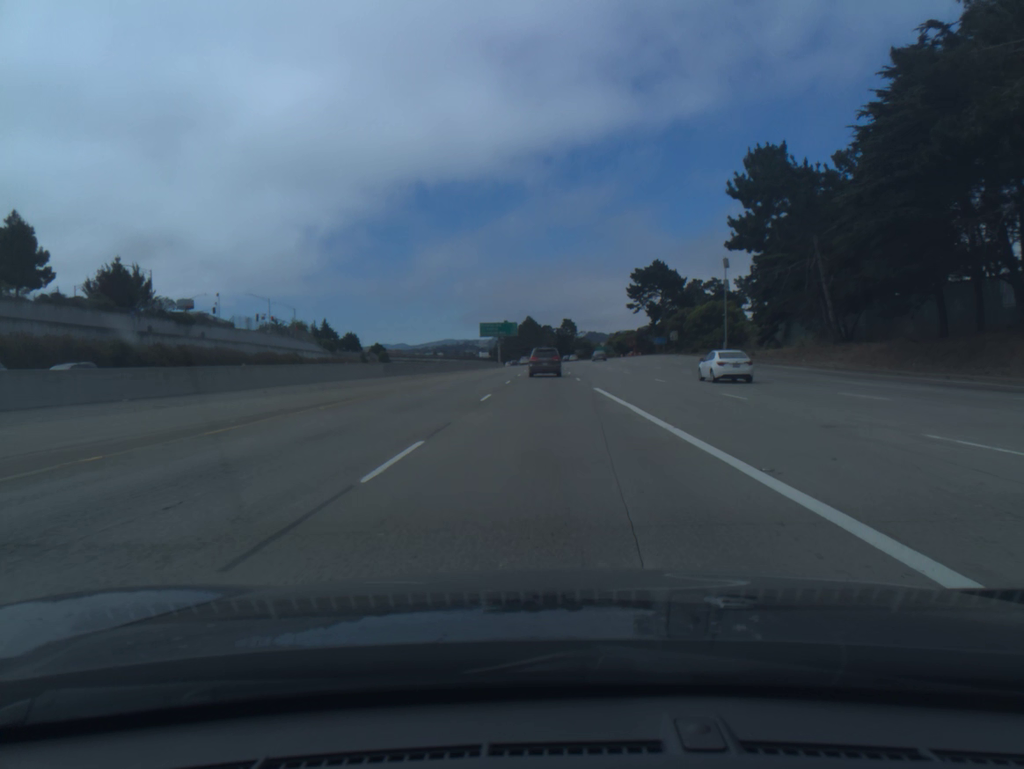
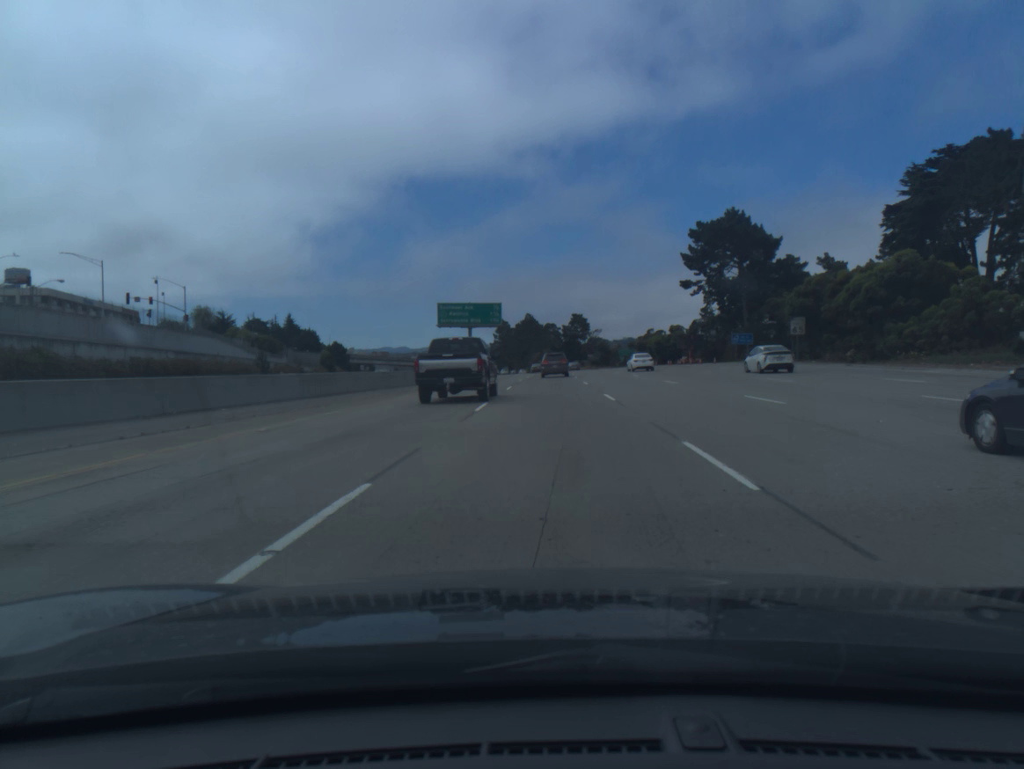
(0.0, +62.6) m; 0°
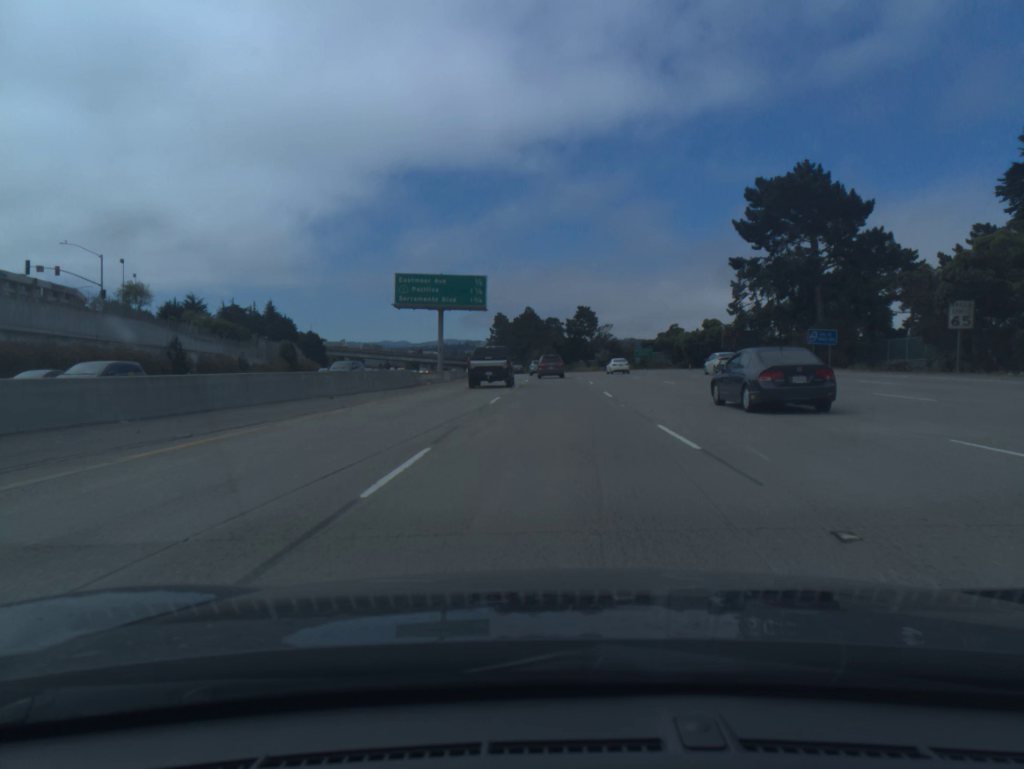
(0.0, +26.0) m; 0°
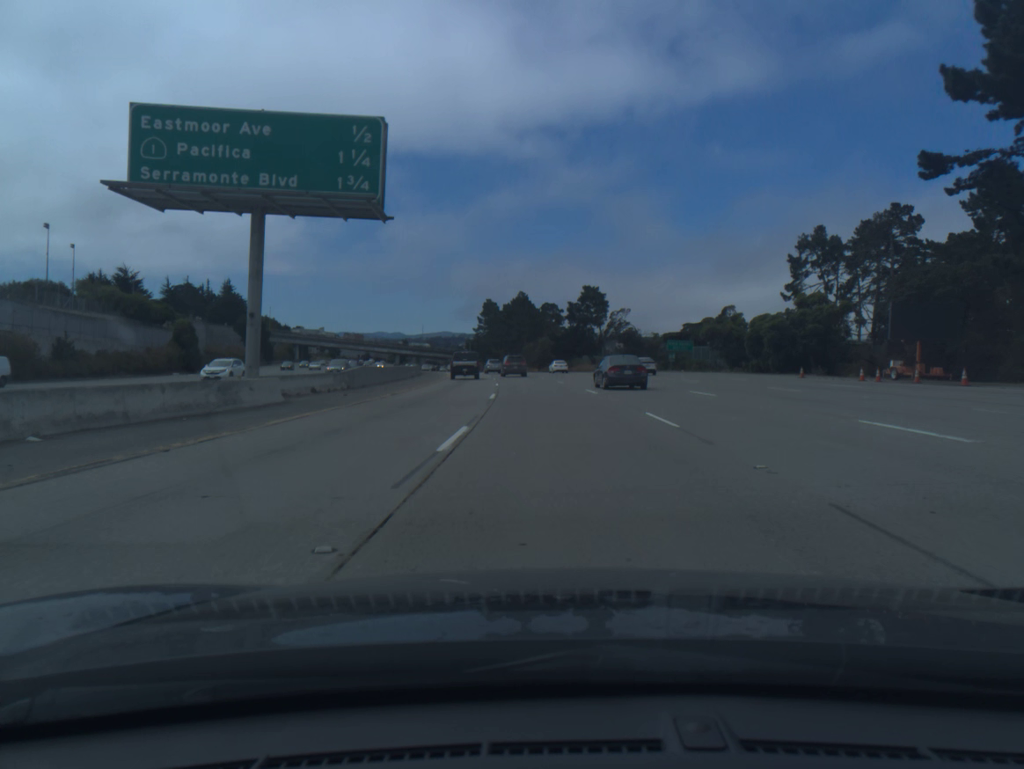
(+0.2, +40.1) m; 0°
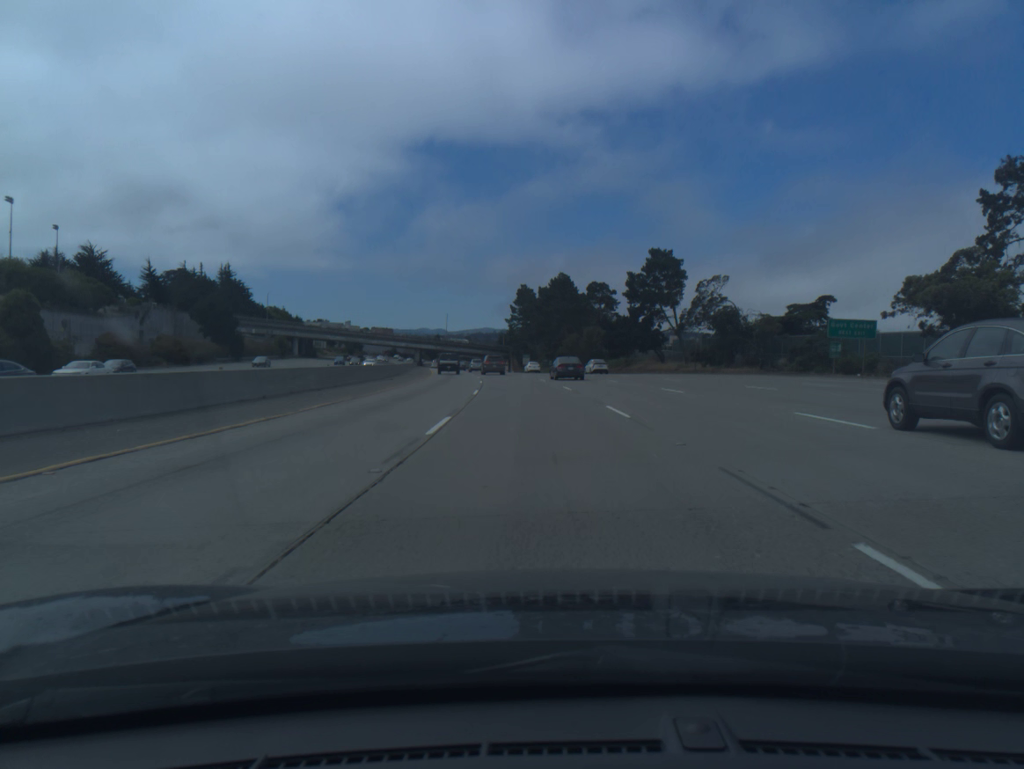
(-0.8, +41.7) m; -3°
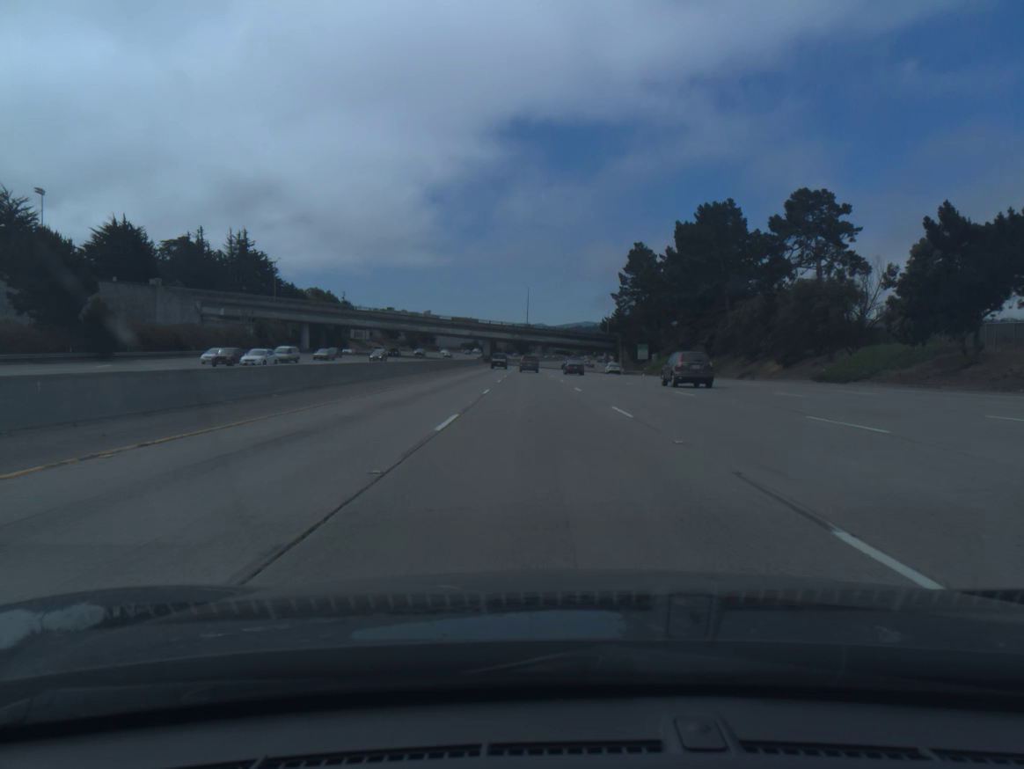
(-4.8, +72.5) m; -7°
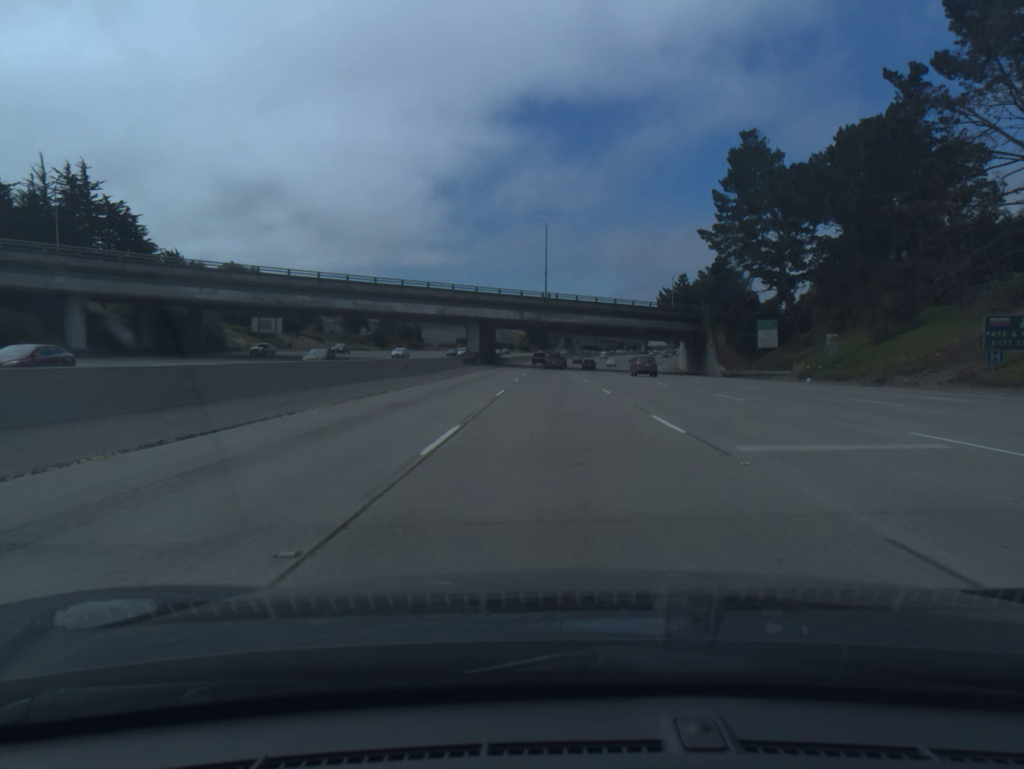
(-1.8, +76.4) m; -1°
